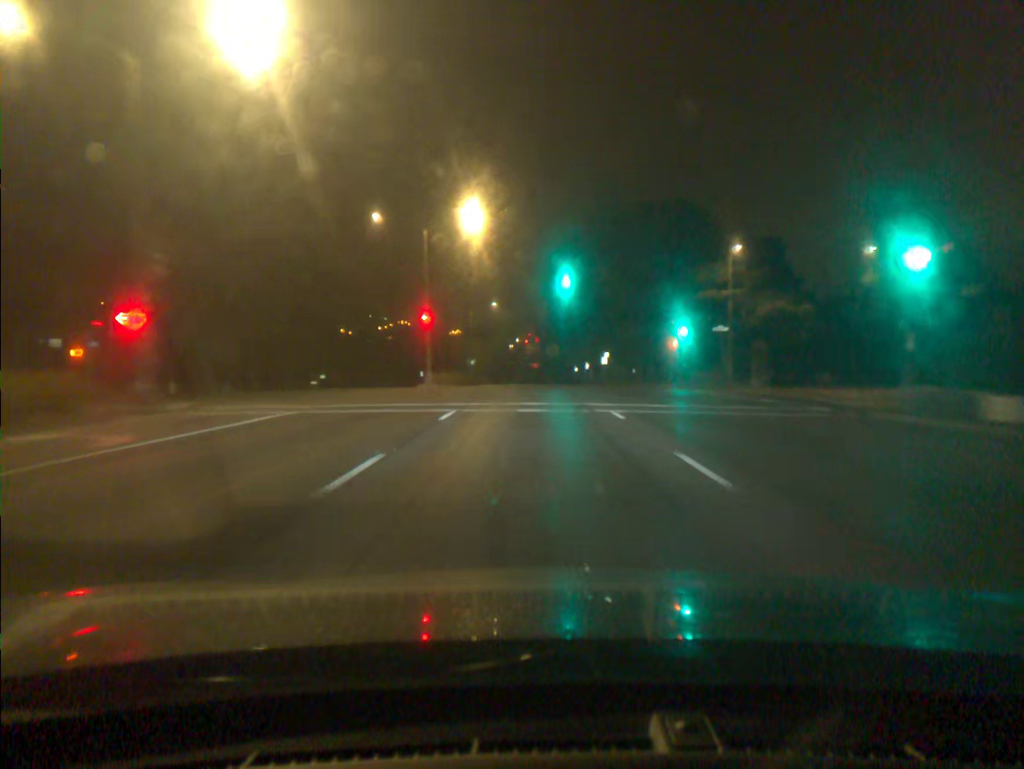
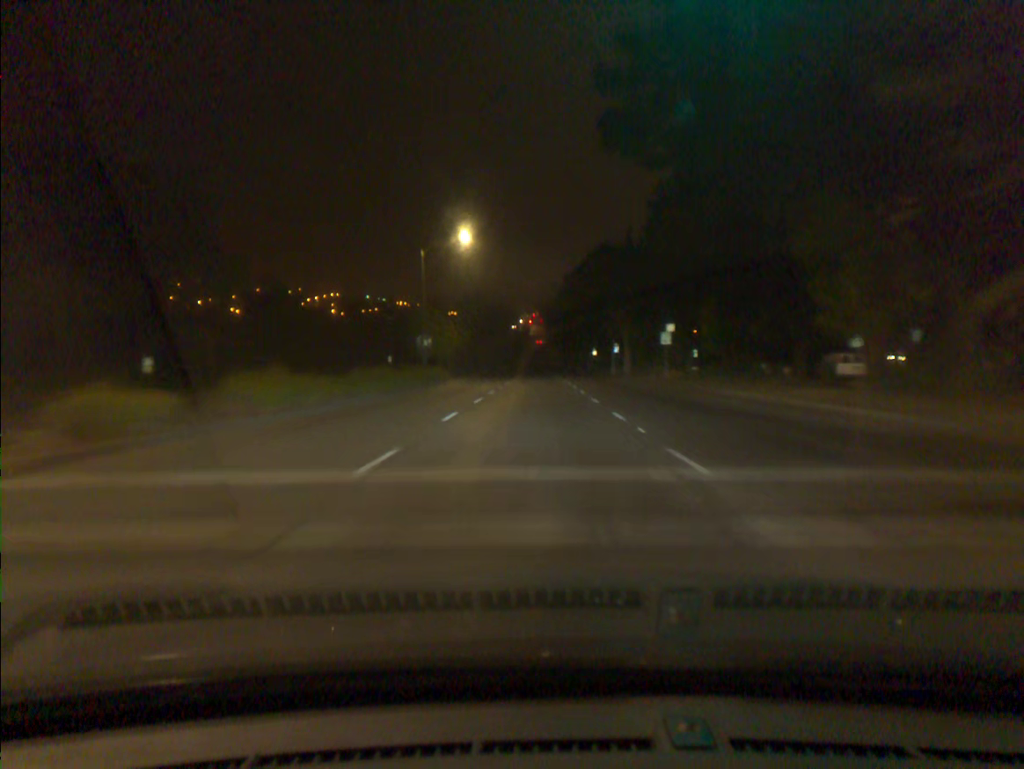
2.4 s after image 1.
(-0.3, +40.5) m; -1°
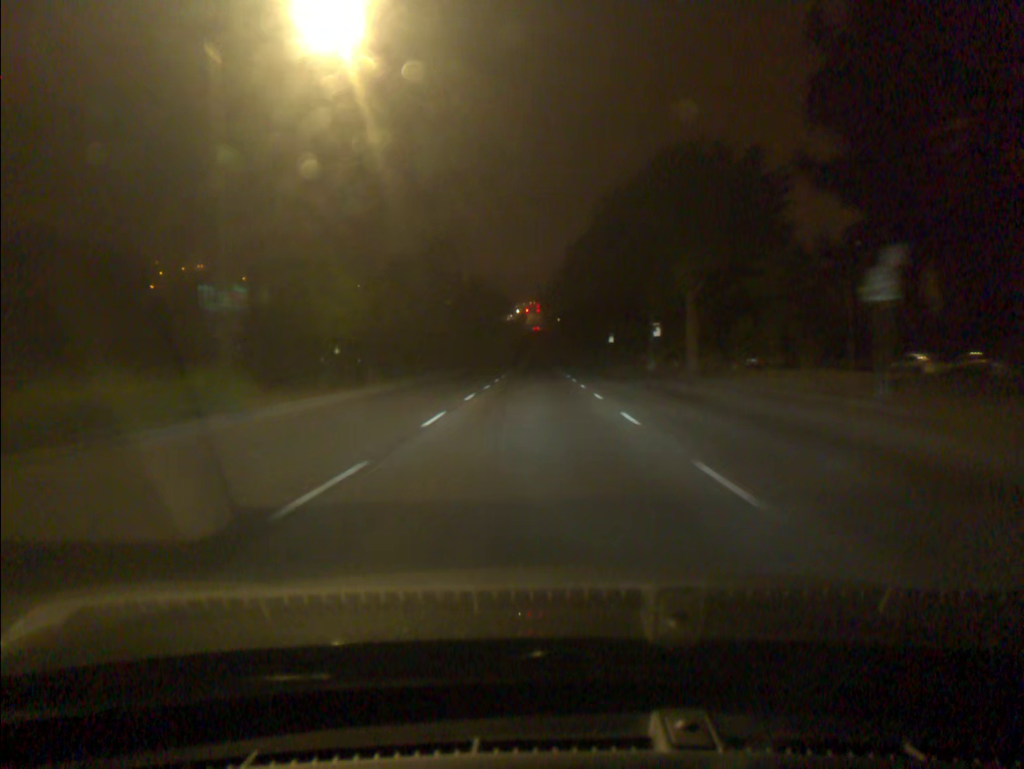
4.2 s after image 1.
(0.0, +31.4) m; 0°
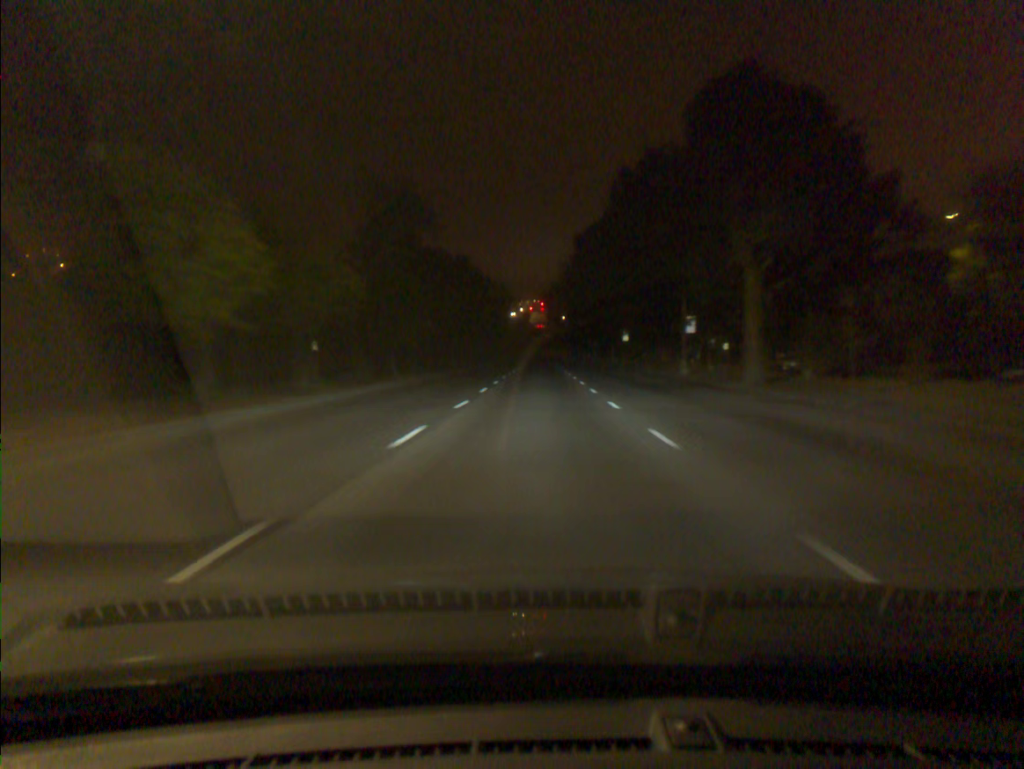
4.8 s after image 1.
(0.0, +10.8) m; 0°
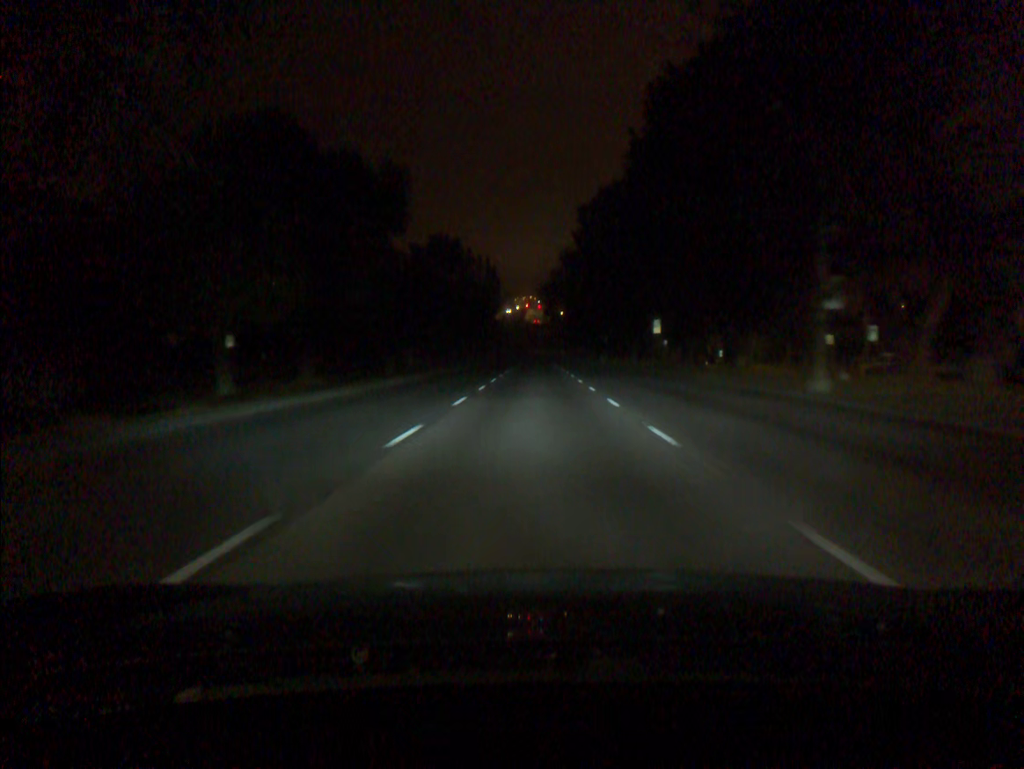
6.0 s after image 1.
(0.0, +22.0) m; 0°
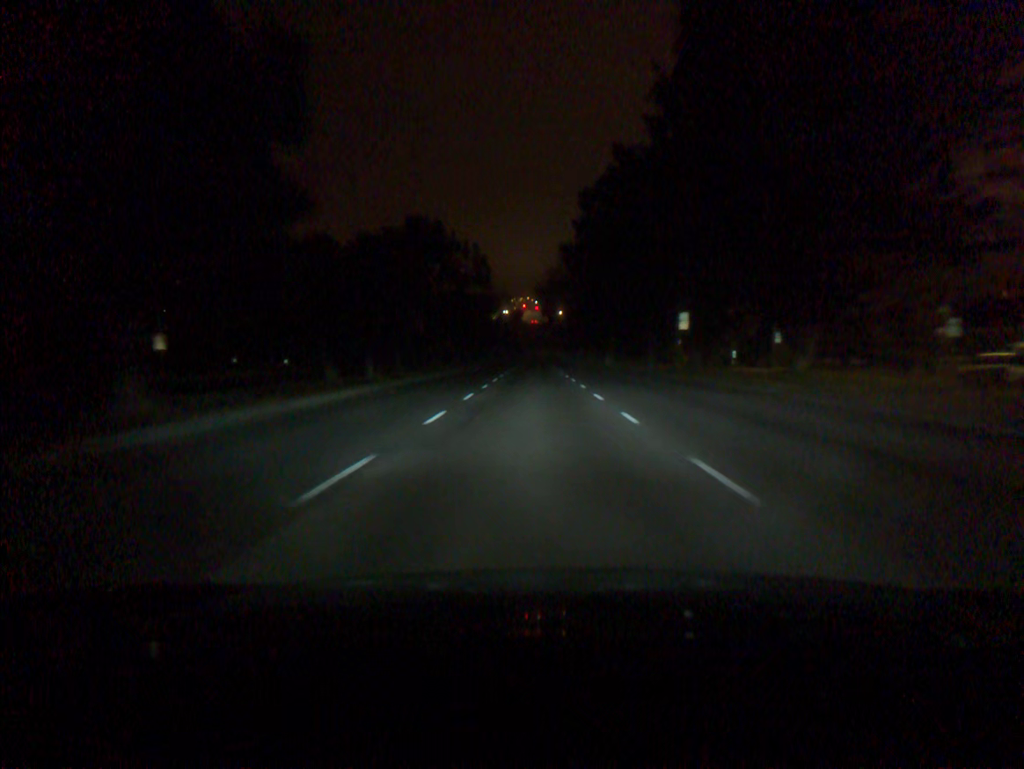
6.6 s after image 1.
(0.0, +11.2) m; 0°
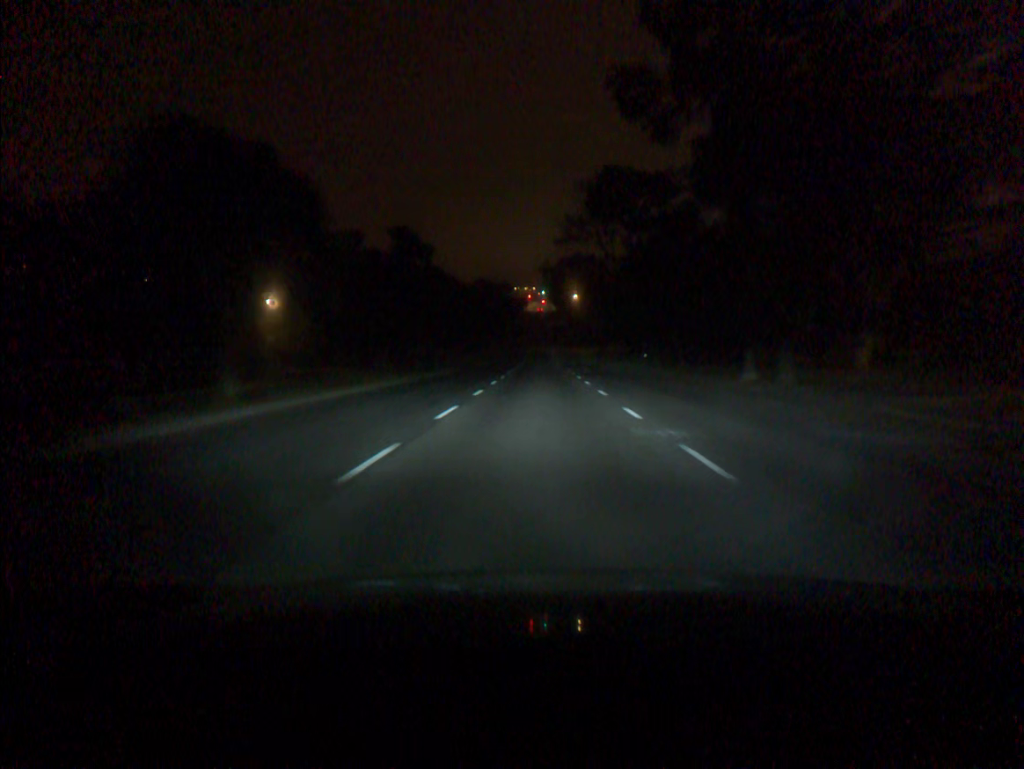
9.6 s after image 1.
(-0.2, +57.2) m; 0°
